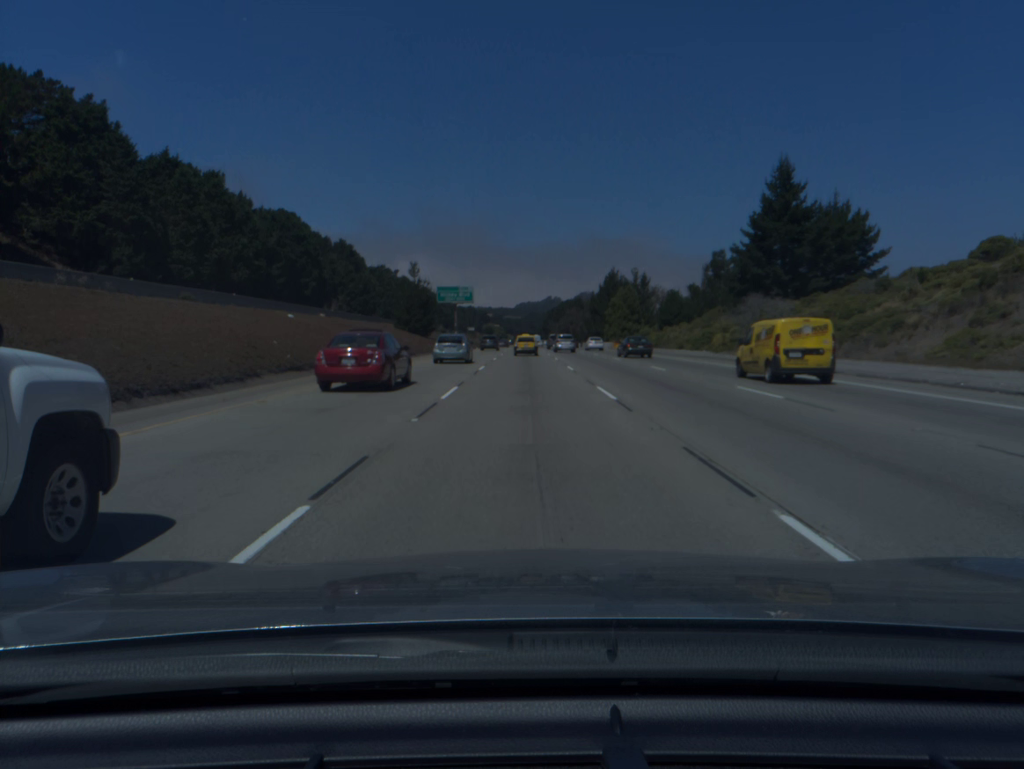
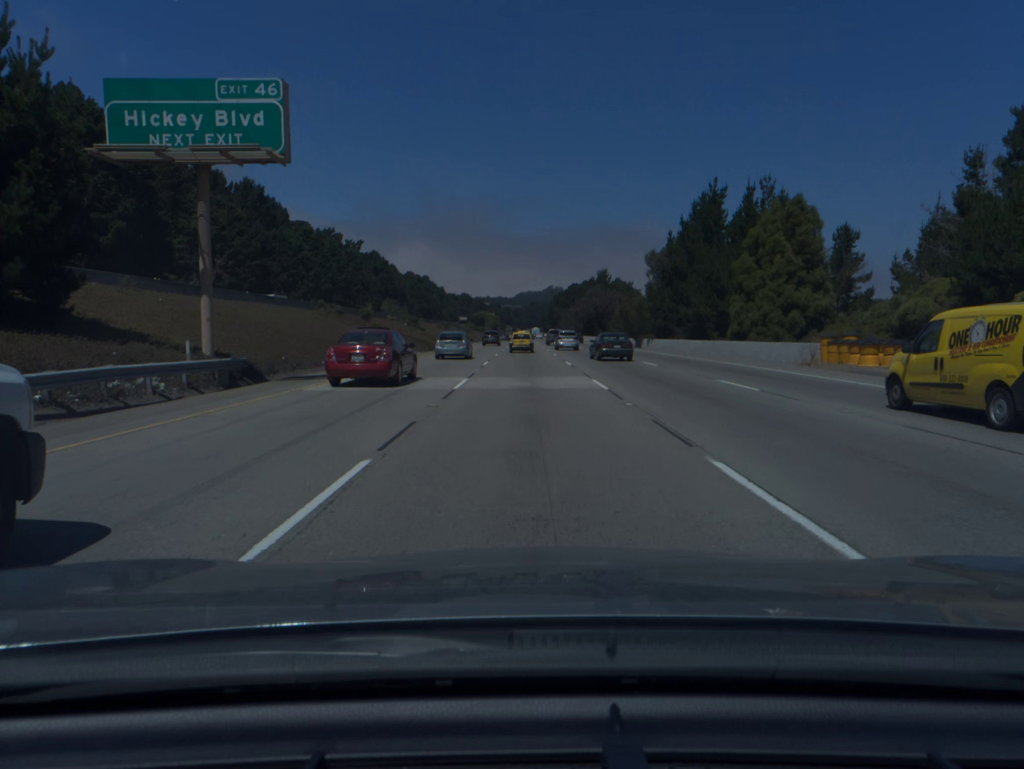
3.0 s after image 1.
(0.0, +85.5) m; 0°
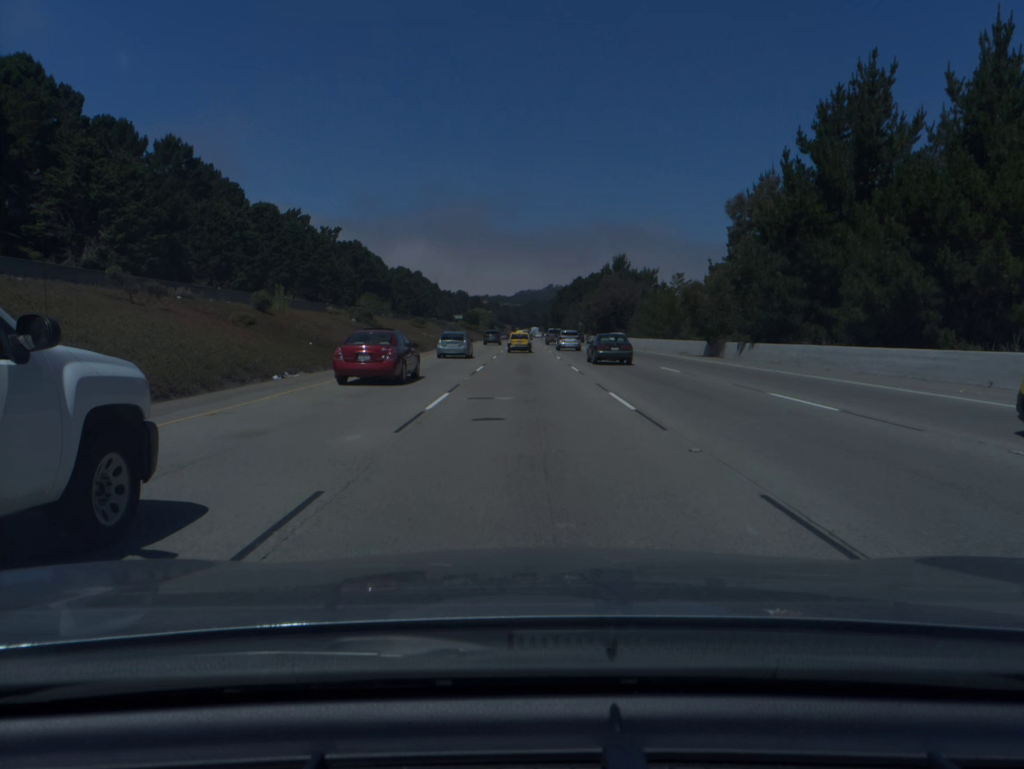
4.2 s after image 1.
(0.0, +34.2) m; 0°
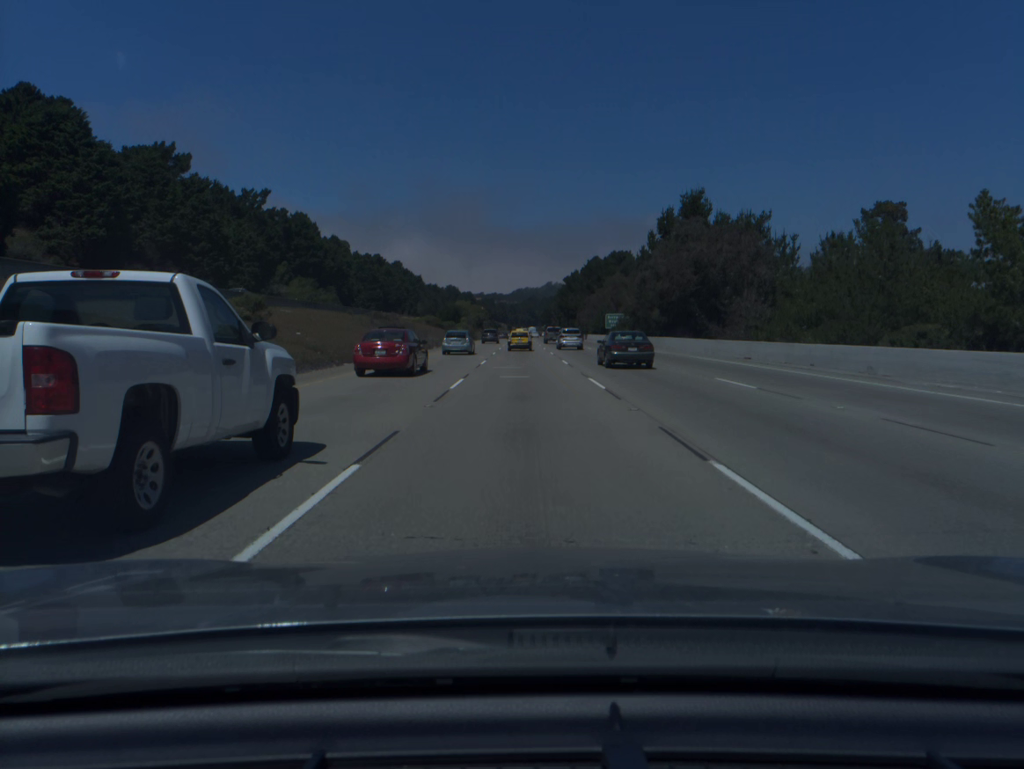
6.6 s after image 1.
(+0.1, +68.3) m; 0°
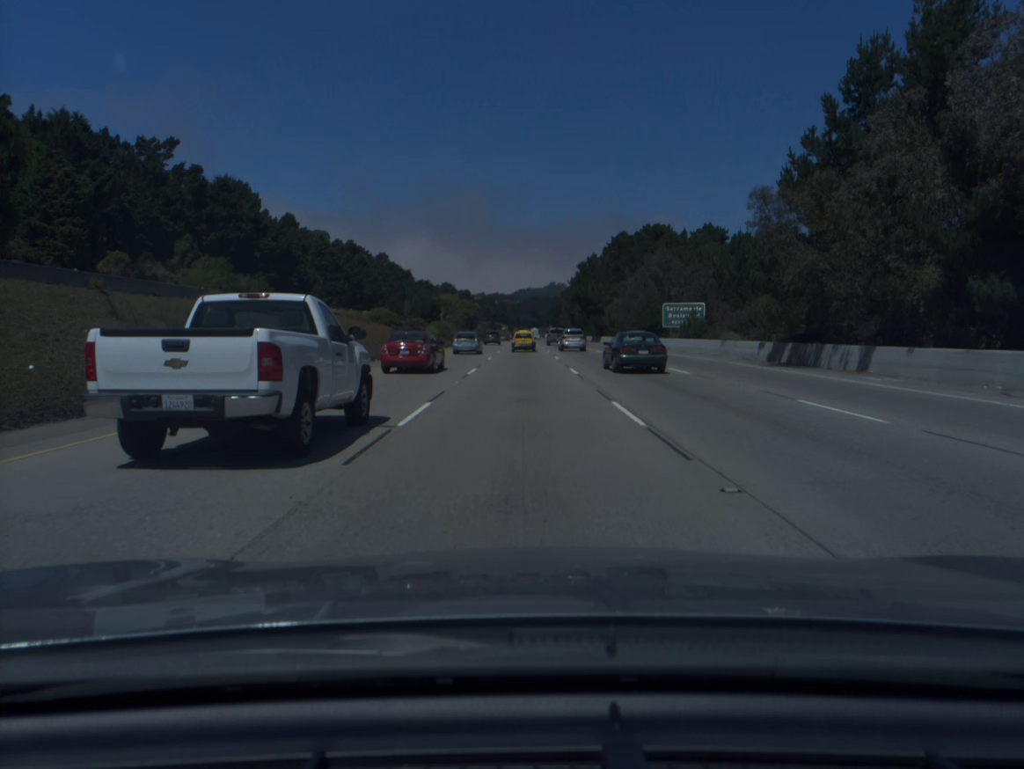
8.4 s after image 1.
(0.0, +51.0) m; 0°
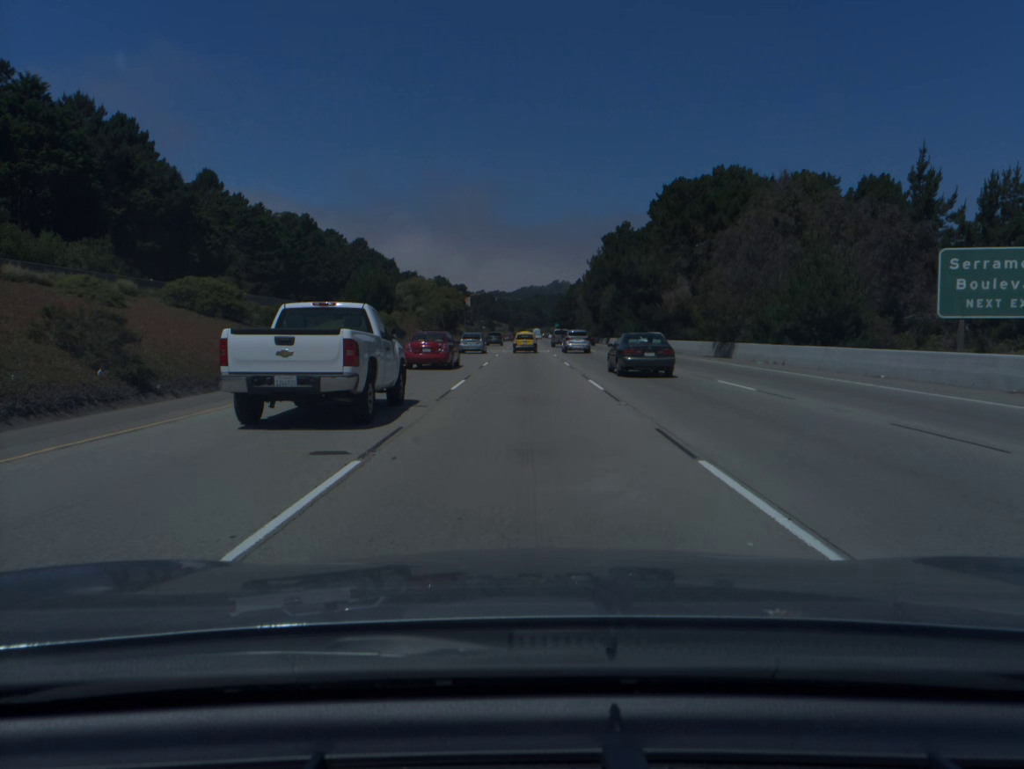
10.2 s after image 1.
(-0.1, +50.8) m; 0°
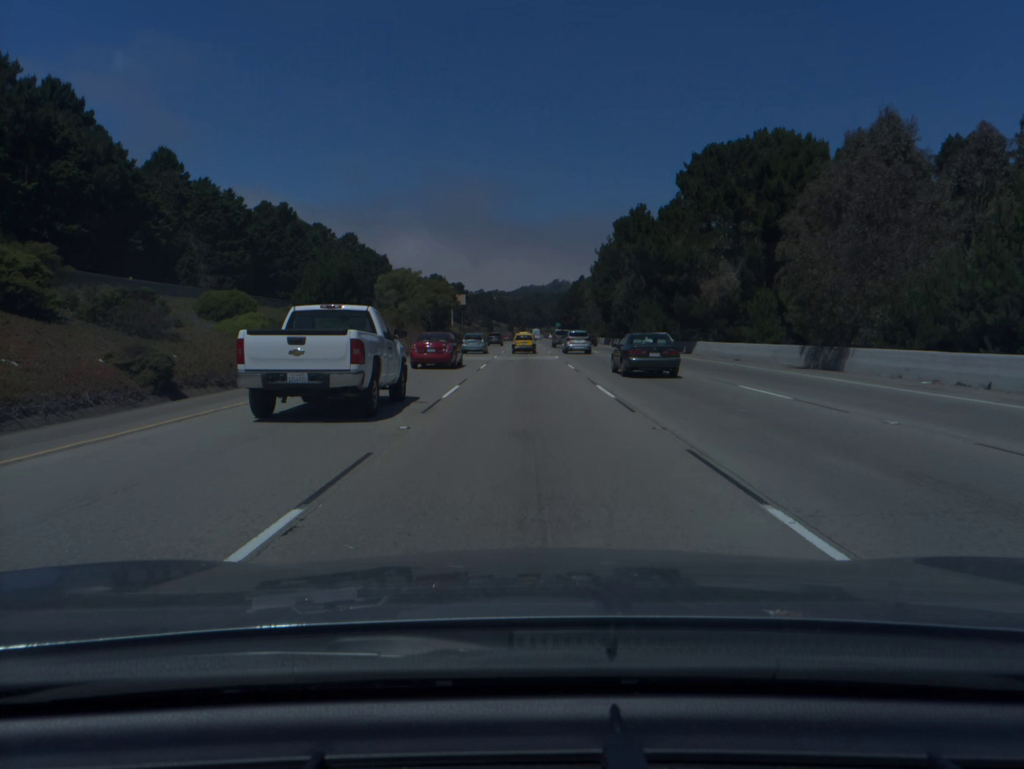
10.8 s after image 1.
(0.0, +16.9) m; 0°
